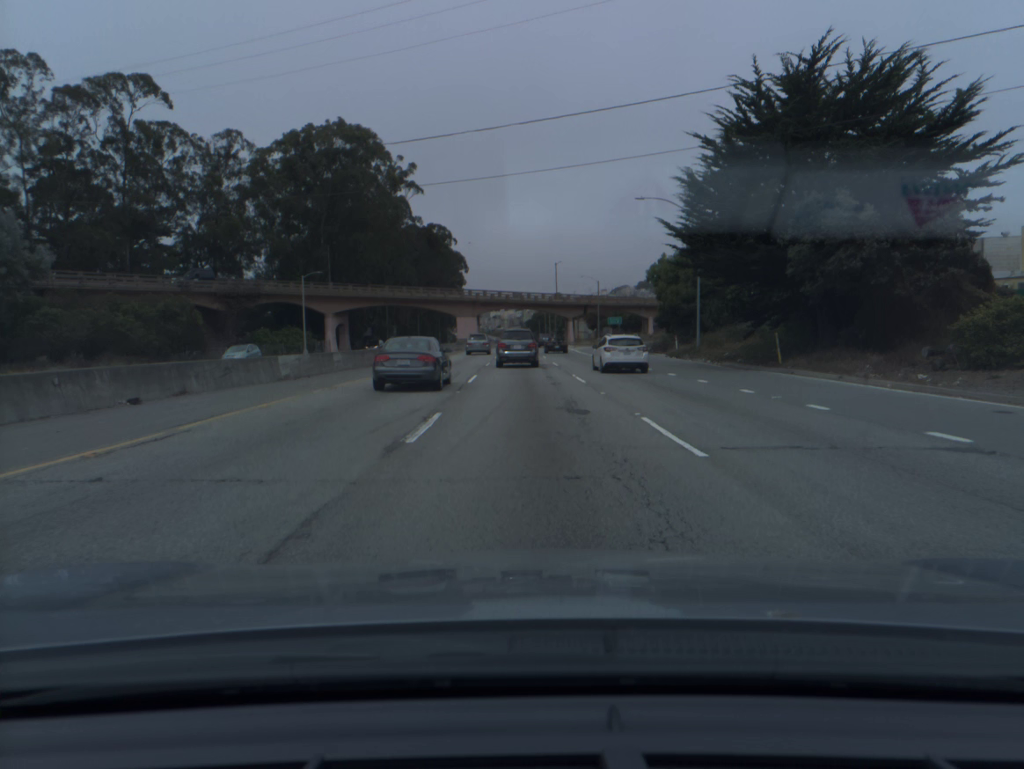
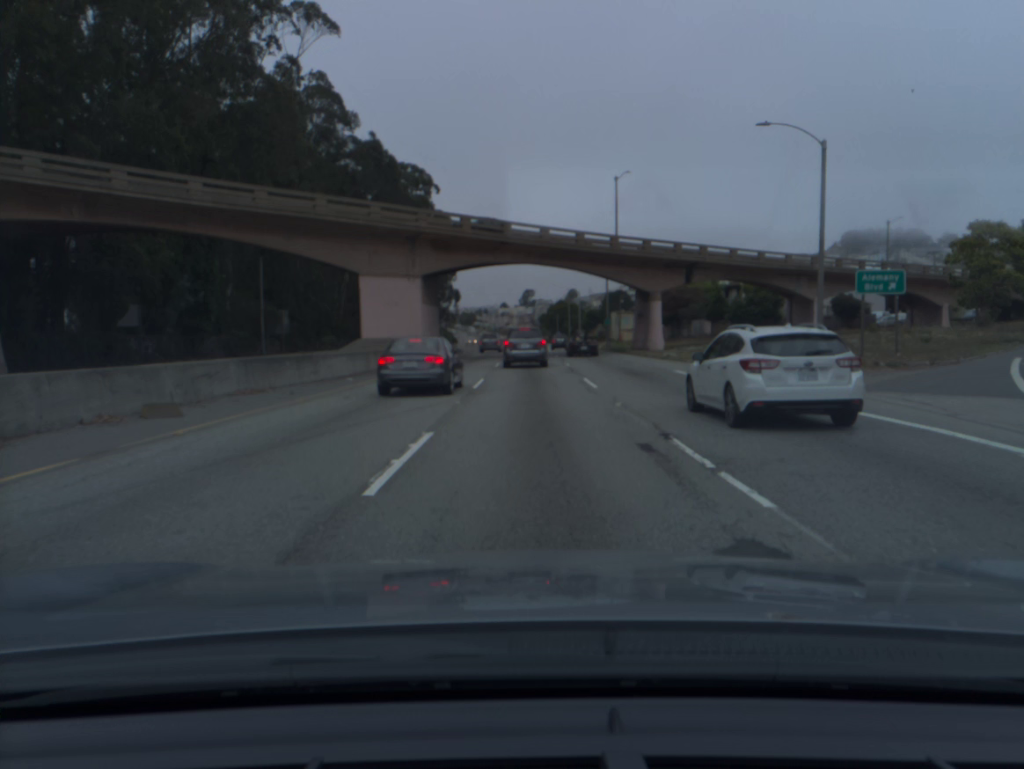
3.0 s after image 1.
(-0.8, +77.1) m; -1°
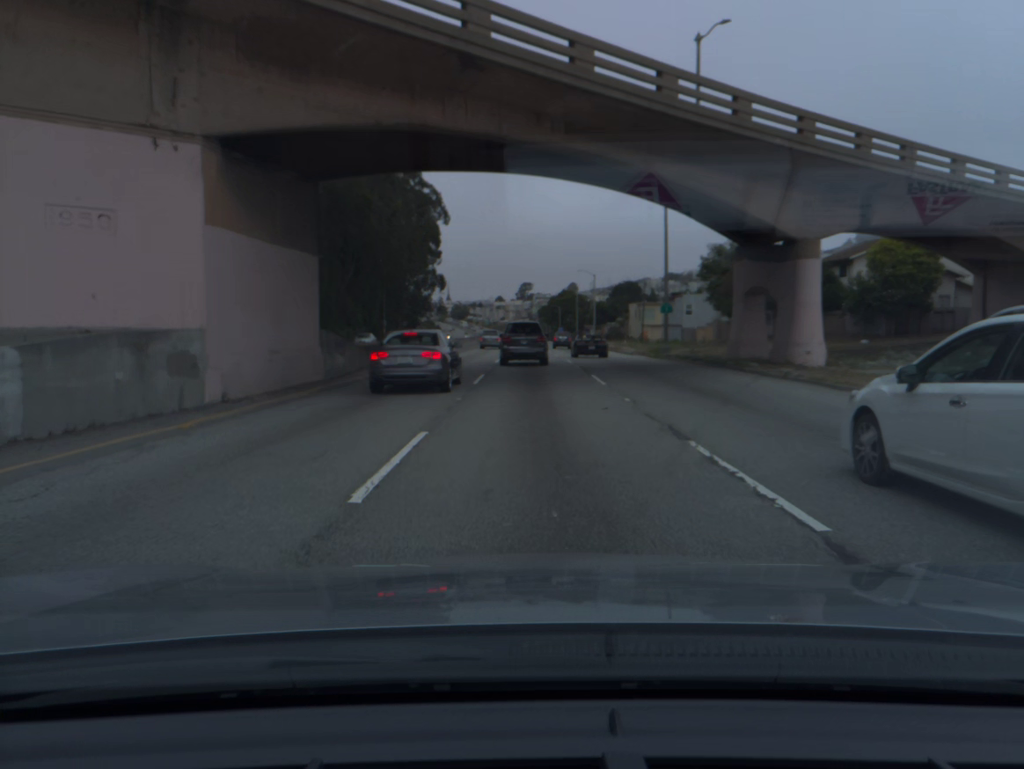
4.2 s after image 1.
(0.0, +30.0) m; 0°
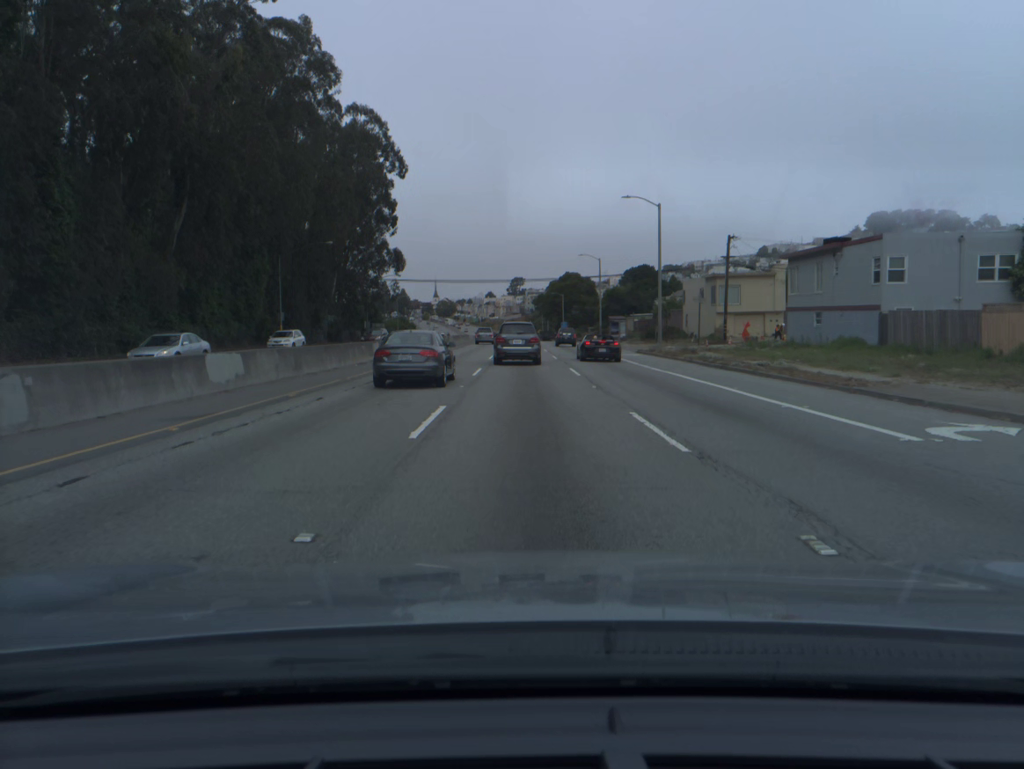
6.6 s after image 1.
(+0.3, +55.0) m; +1°
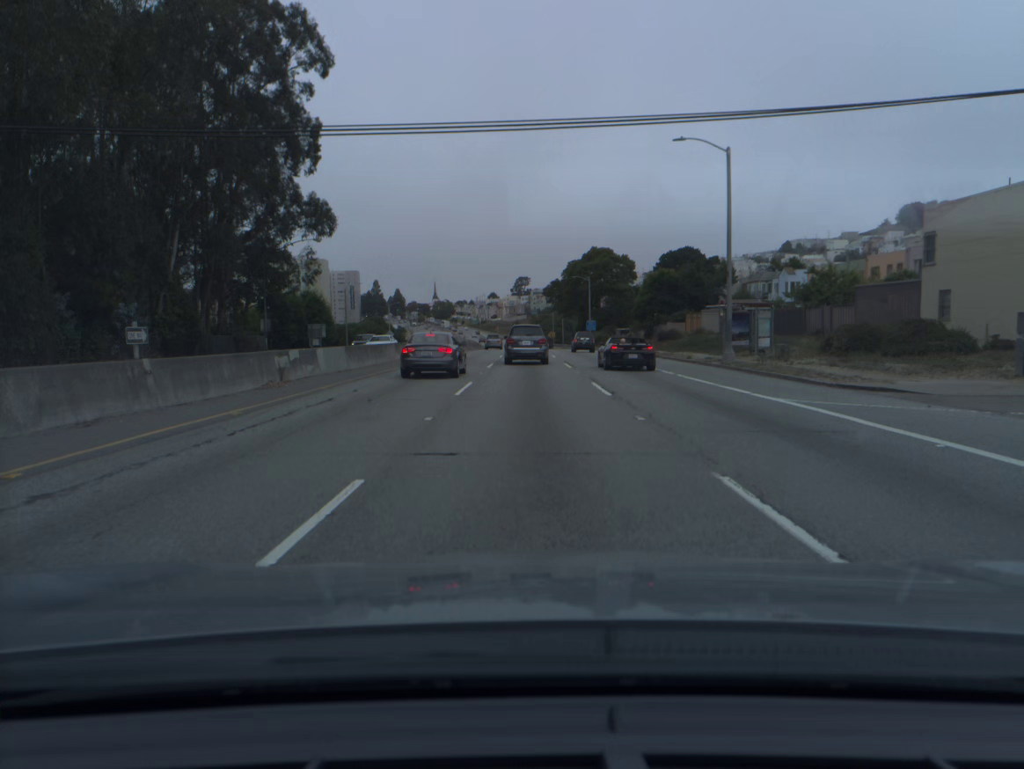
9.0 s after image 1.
(-0.3, +51.8) m; 0°
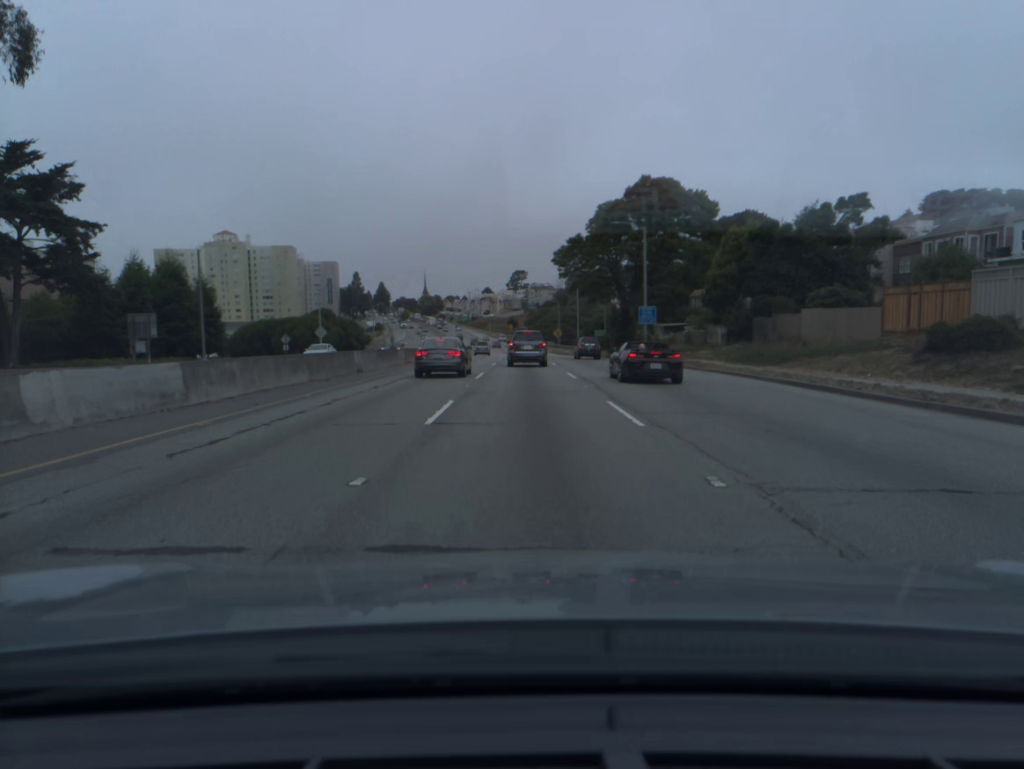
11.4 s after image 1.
(+0.1, +49.6) m; 0°
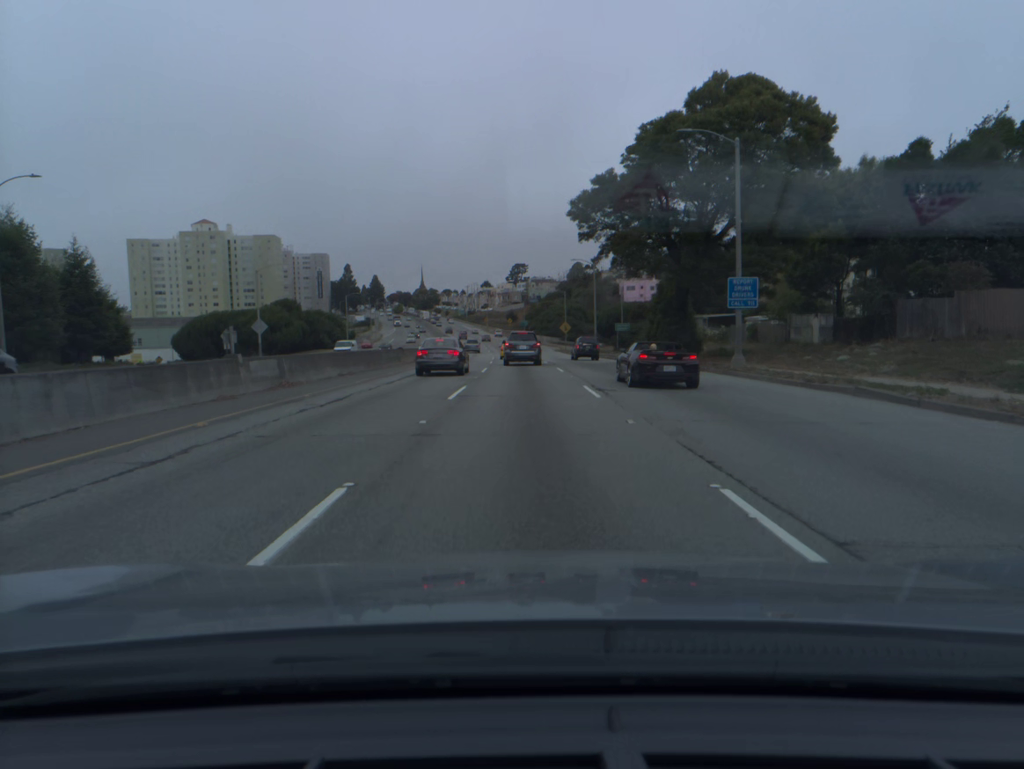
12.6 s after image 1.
(0.0, +24.3) m; 0°
